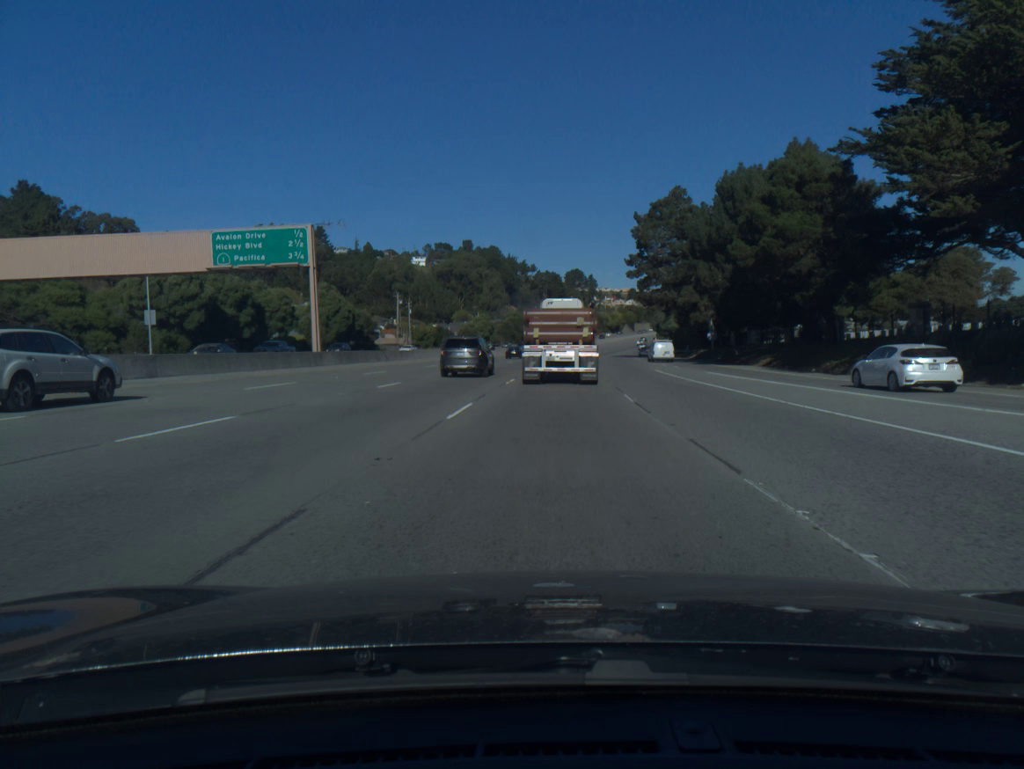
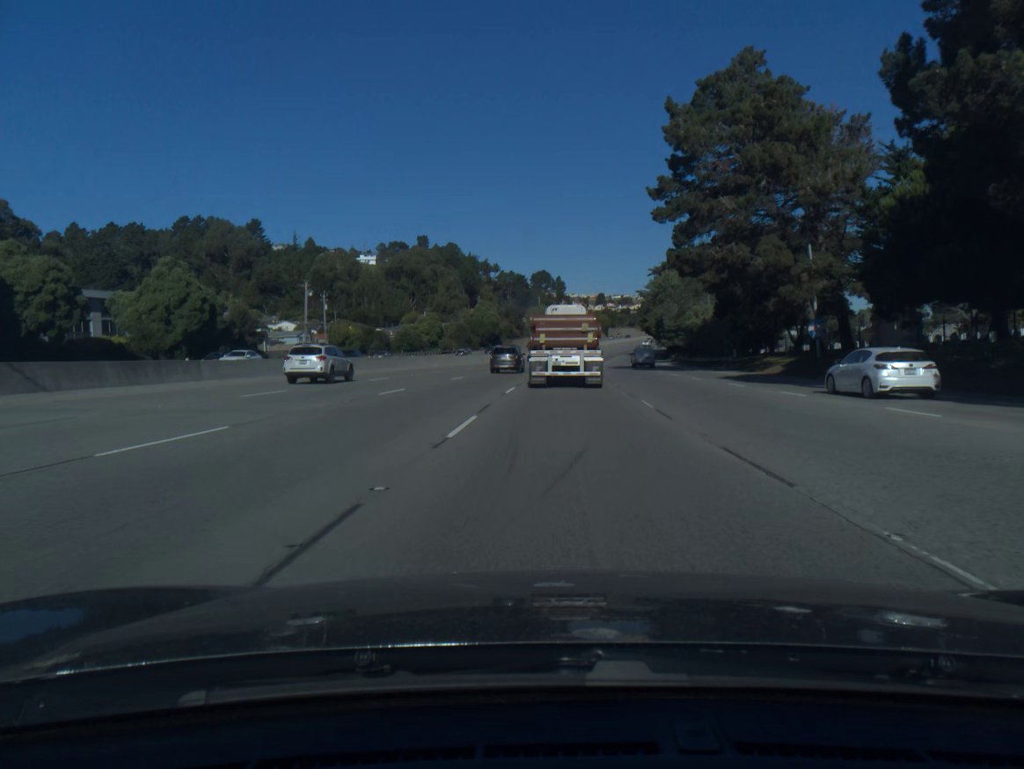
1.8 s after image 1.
(+0.7, +44.7) m; +2°
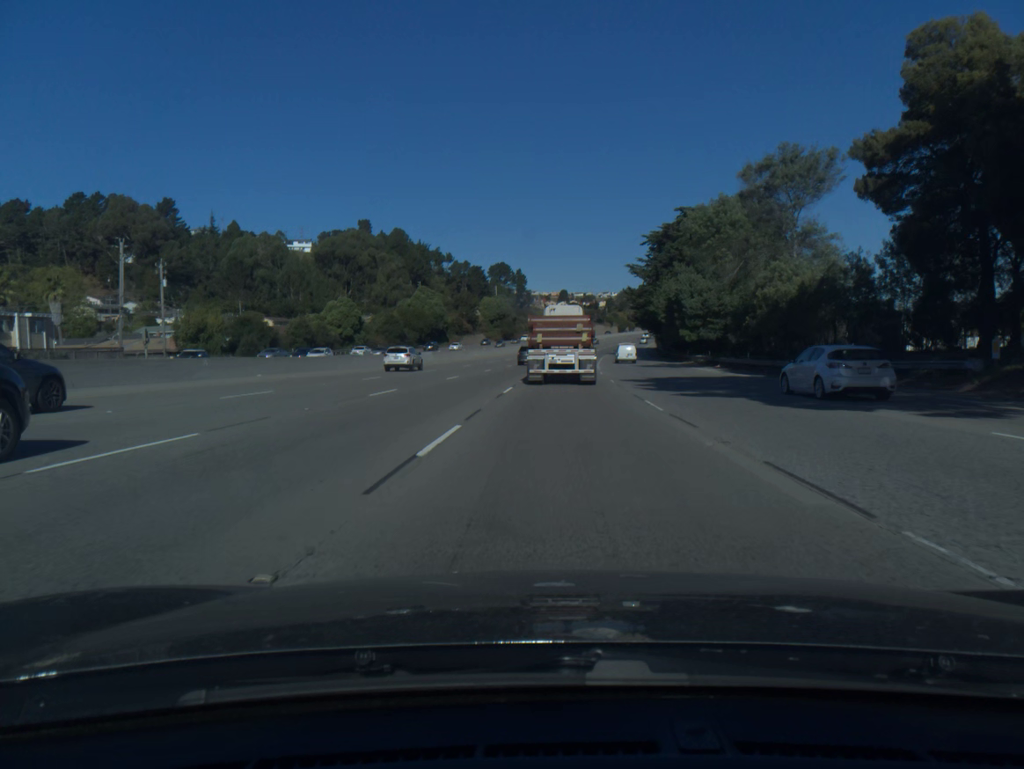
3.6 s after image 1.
(+1.1, +44.7) m; +3°
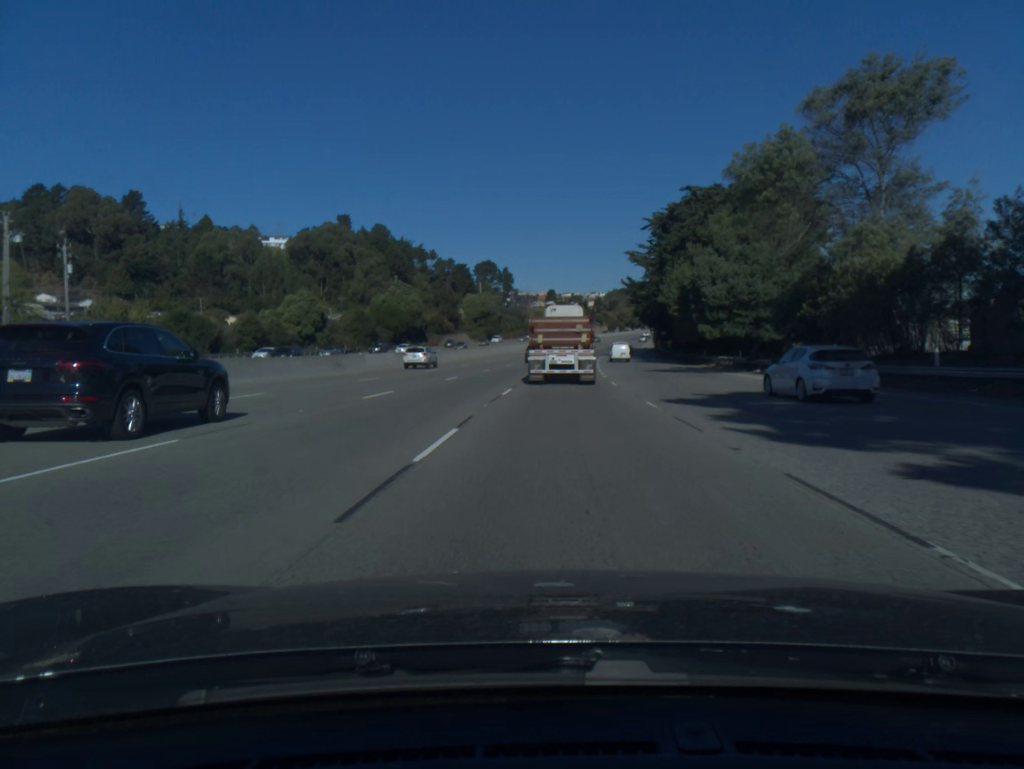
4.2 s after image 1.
(+0.1, +15.1) m; +1°
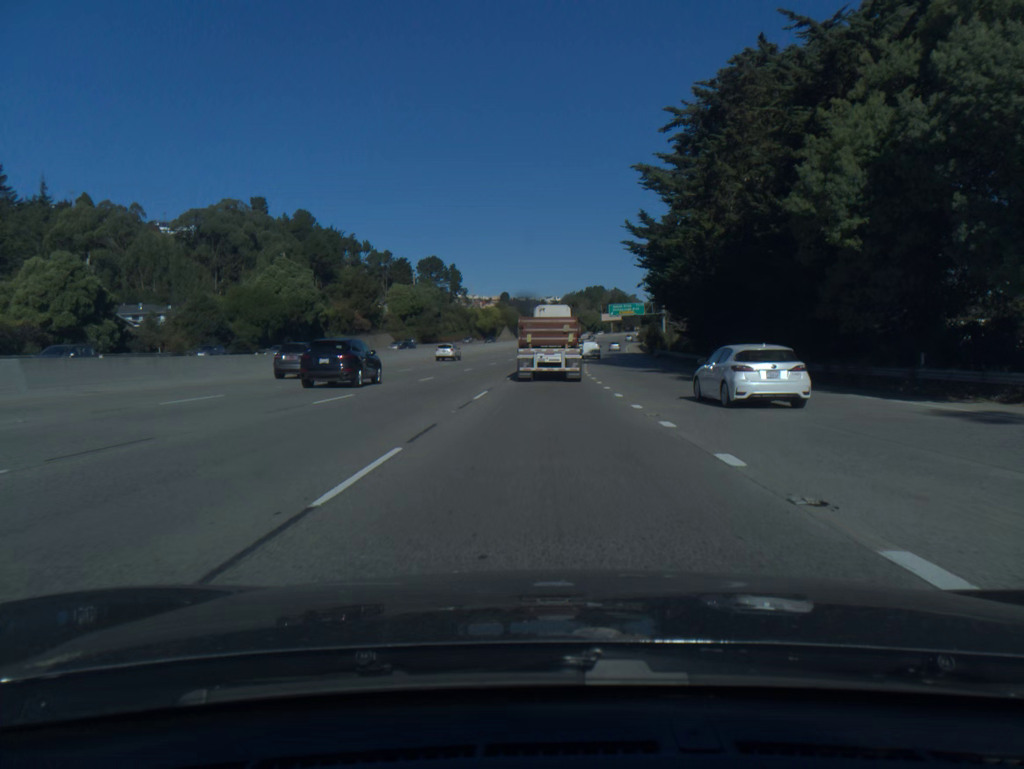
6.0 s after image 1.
(+1.4, +46.2) m; +3°
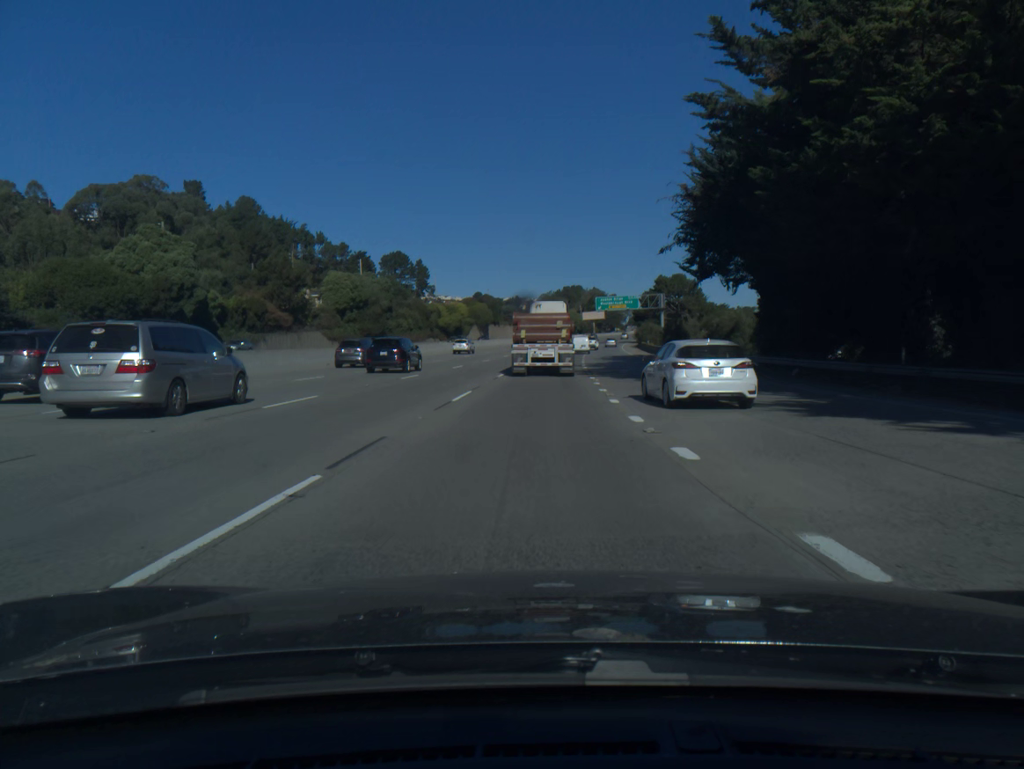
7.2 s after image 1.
(+0.5, +31.5) m; +2°
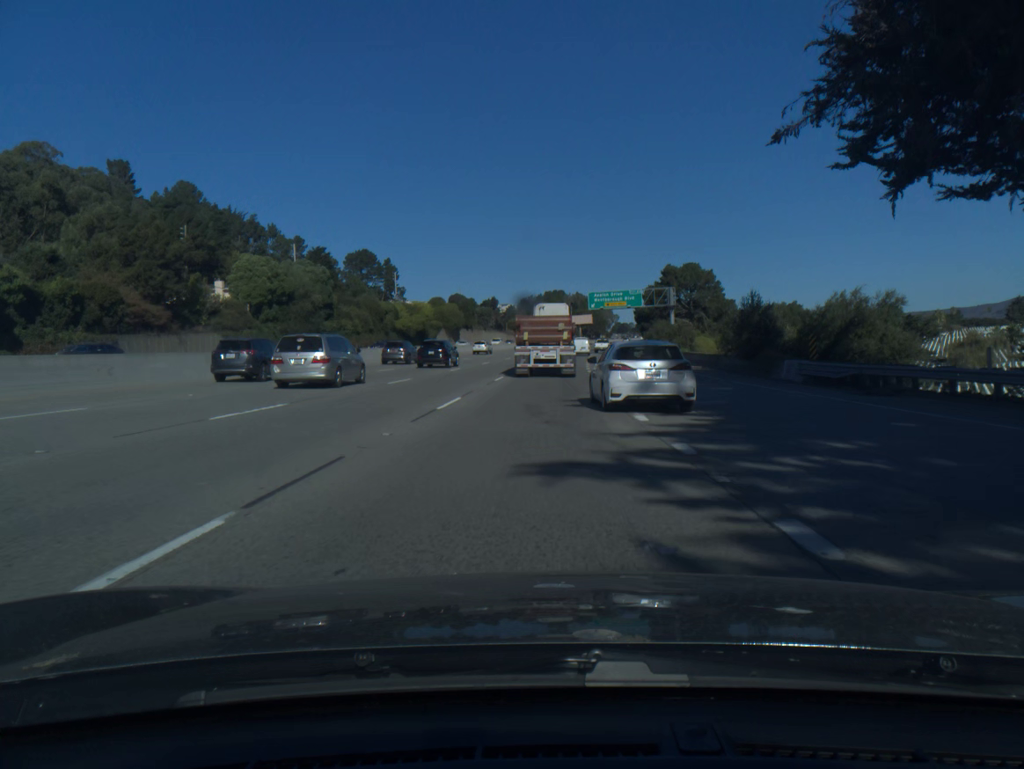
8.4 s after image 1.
(+0.4, +31.3) m; +1°
